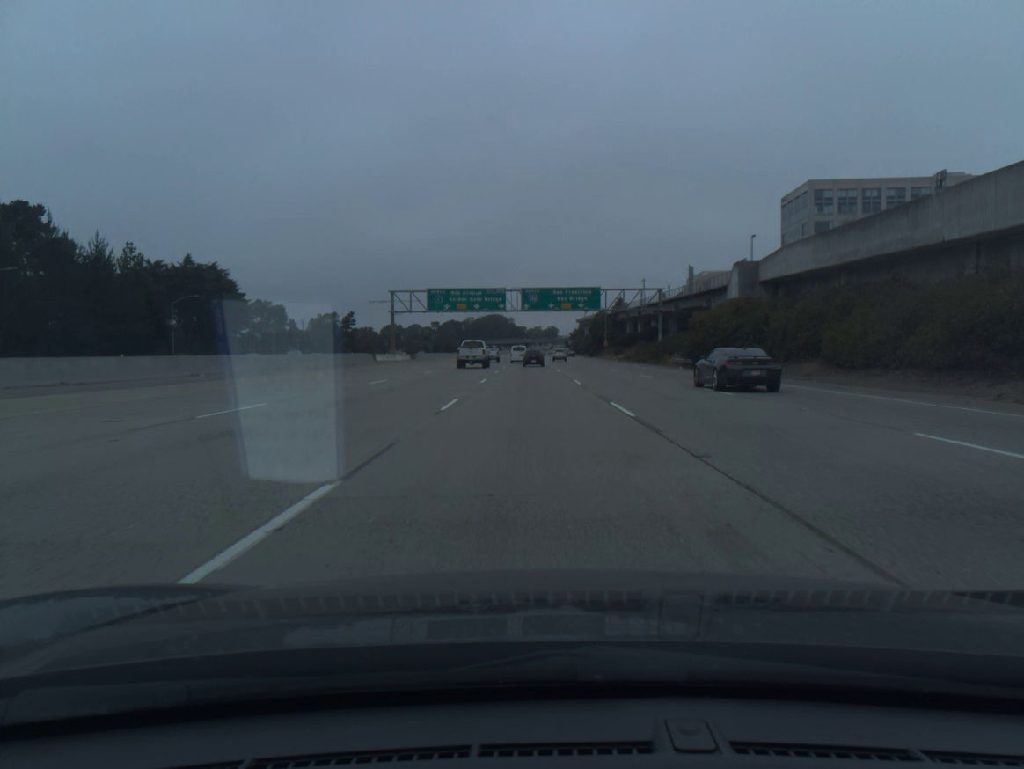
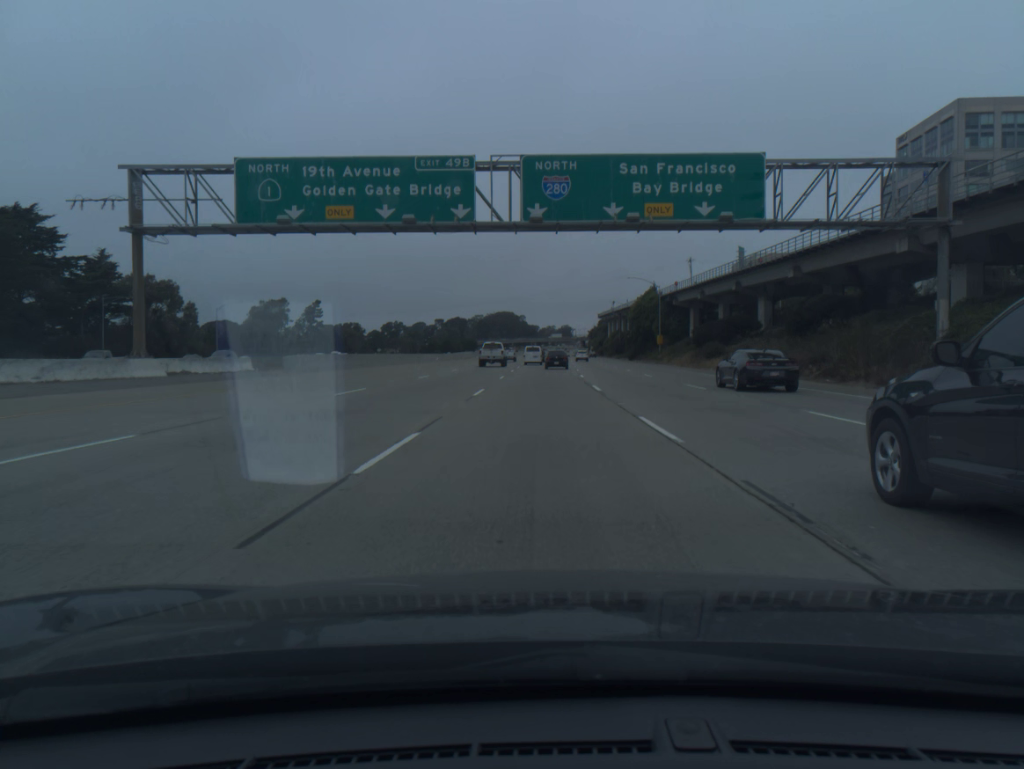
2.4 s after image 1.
(-0.8, +65.6) m; -1°
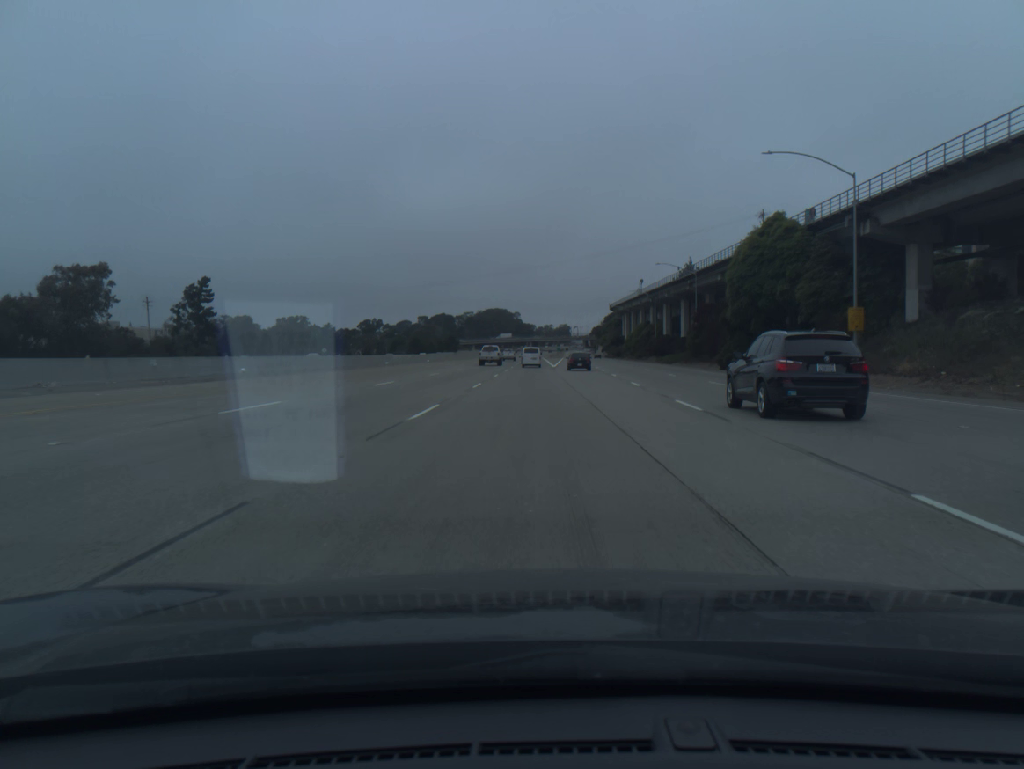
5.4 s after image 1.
(+0.6, +79.4) m; 0°
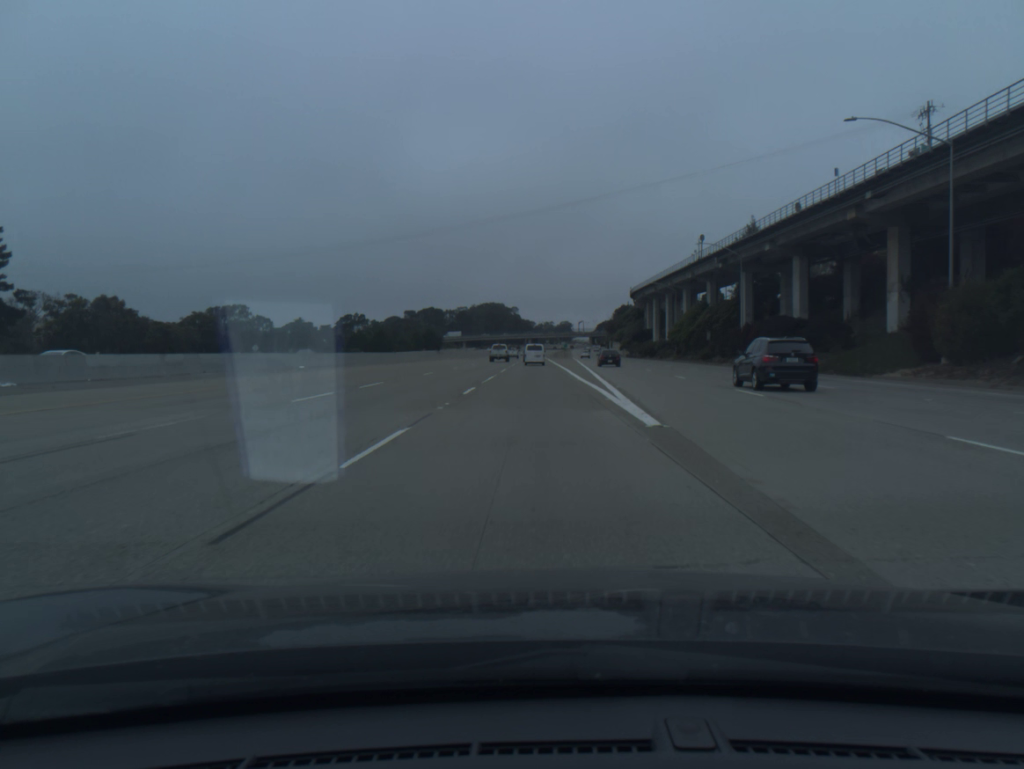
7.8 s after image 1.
(-0.4, +63.1) m; 0°
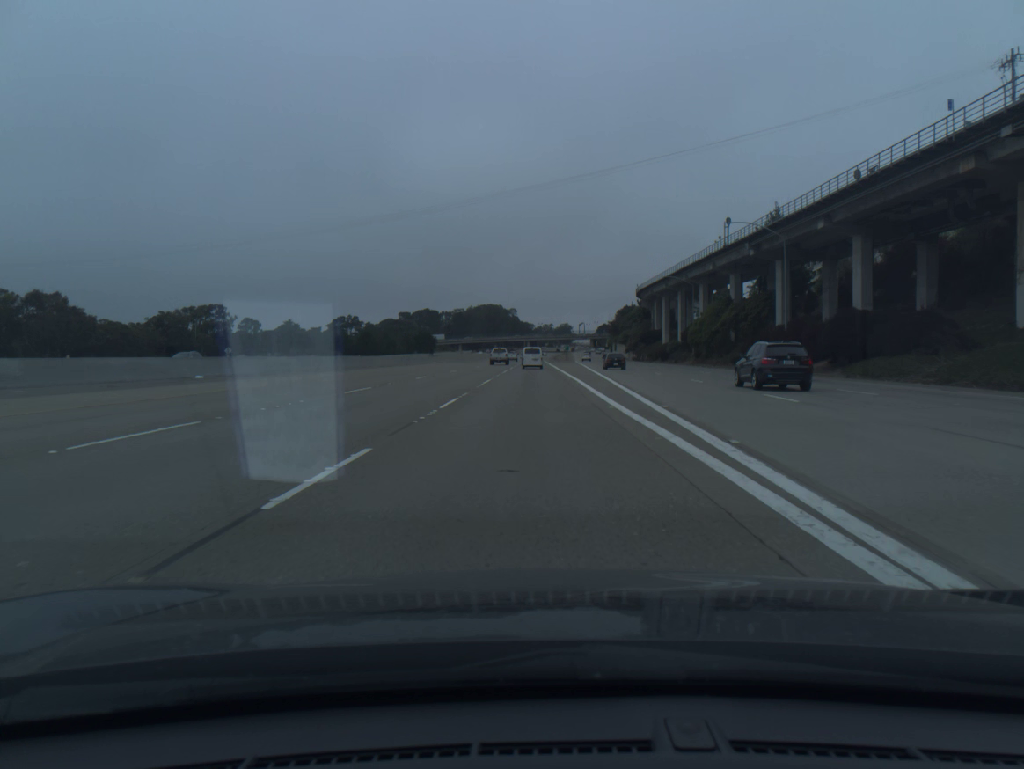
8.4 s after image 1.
(0.0, +15.8) m; 0°
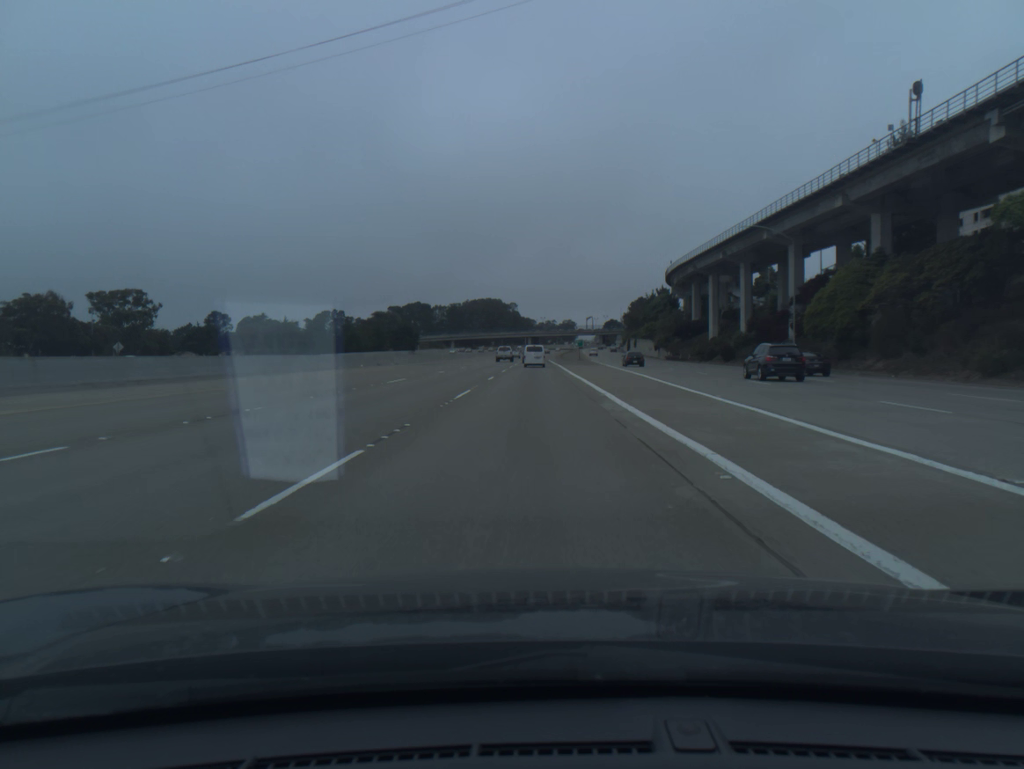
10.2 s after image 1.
(-0.2, +47.2) m; 0°
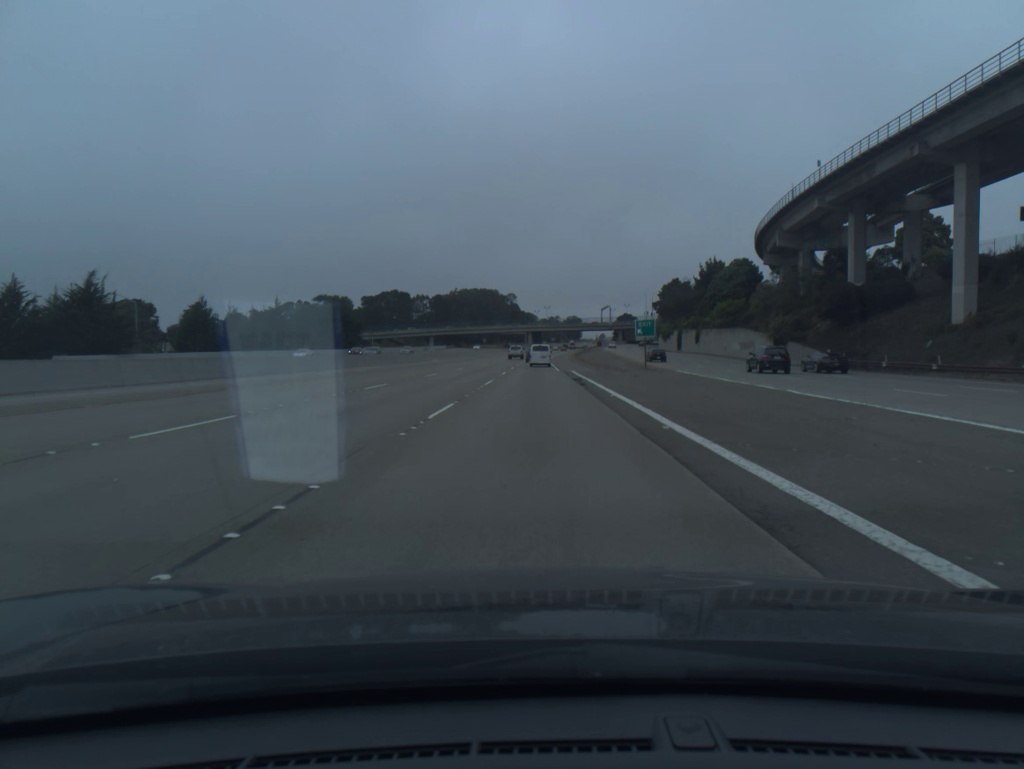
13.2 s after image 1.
(-0.2, +78.1) m; 0°
